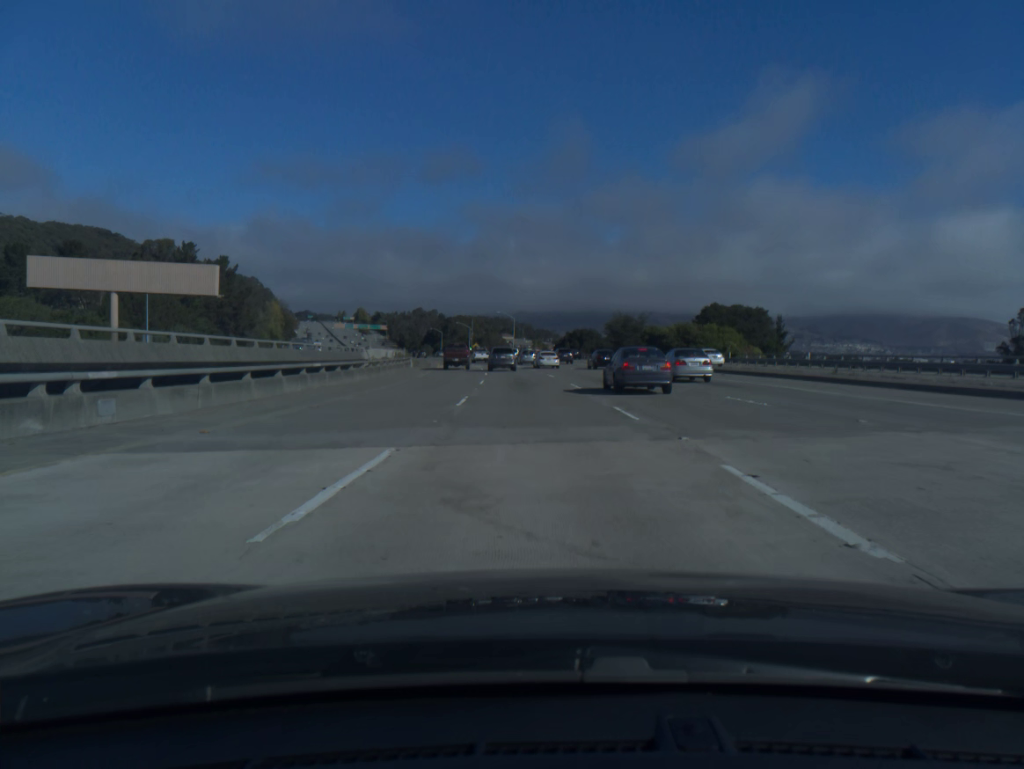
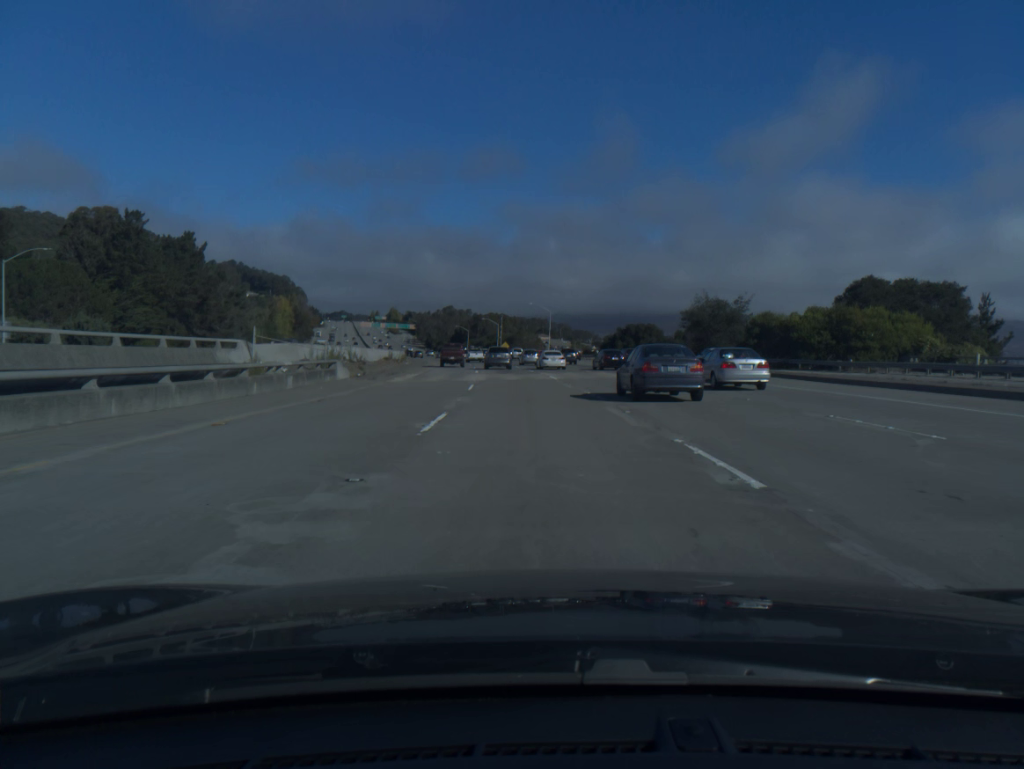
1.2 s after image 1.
(-0.8, +35.5) m; -3°
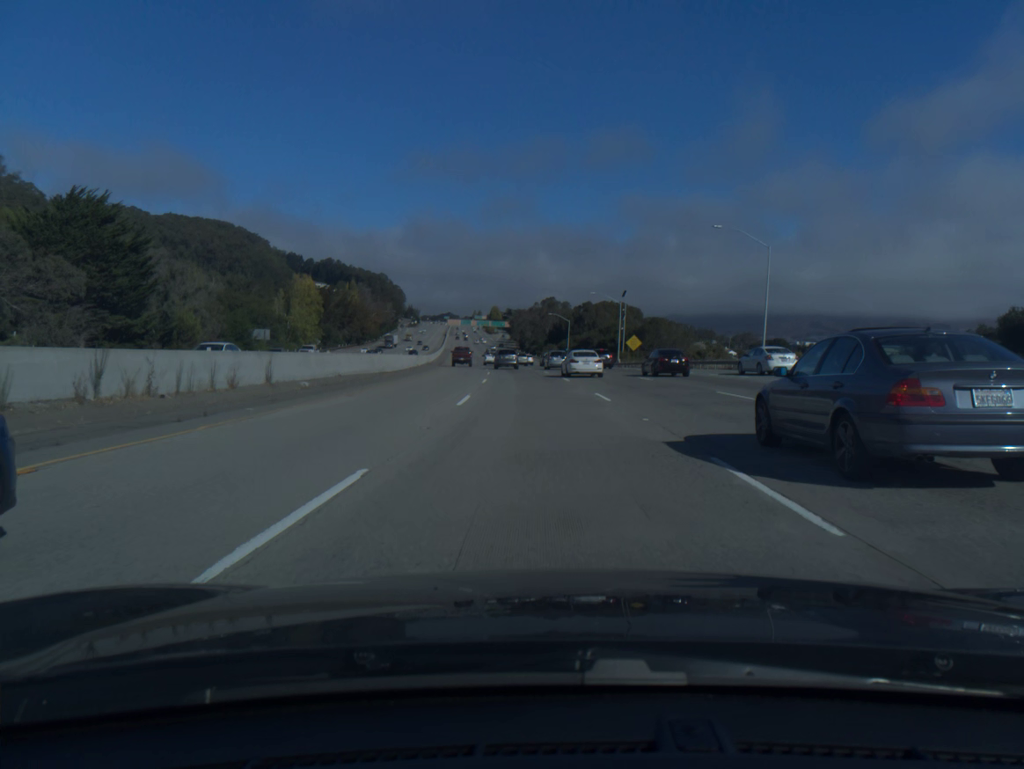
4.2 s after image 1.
(-6.2, +88.8) m; -8°
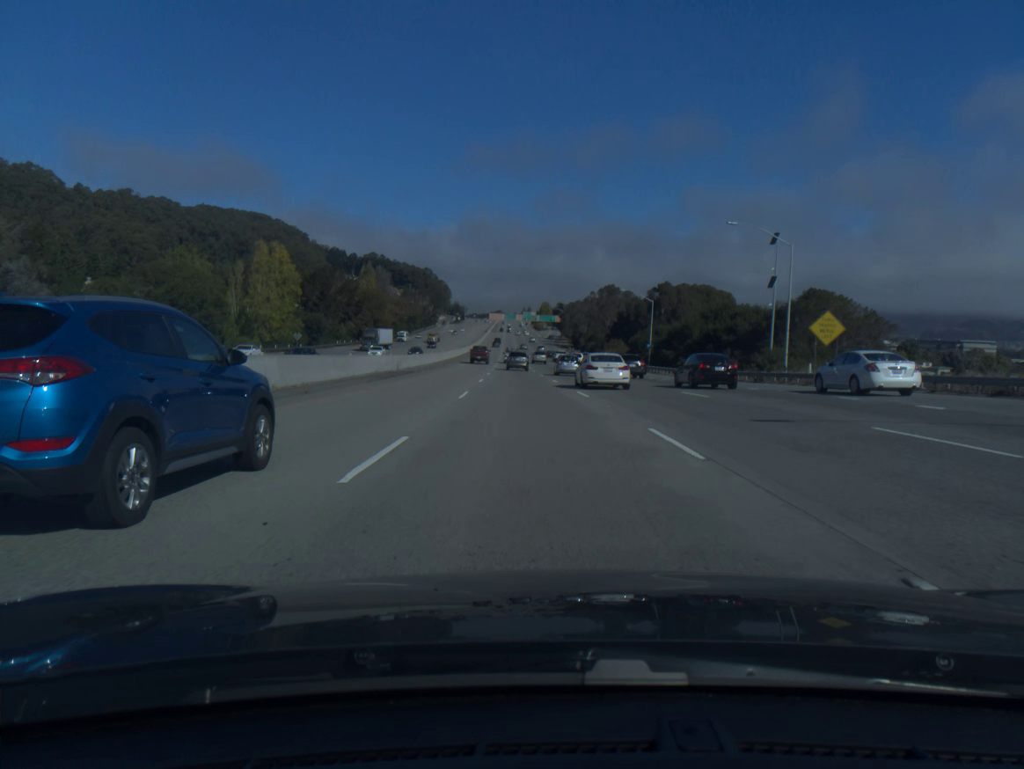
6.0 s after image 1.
(-1.8, +54.6) m; -4°
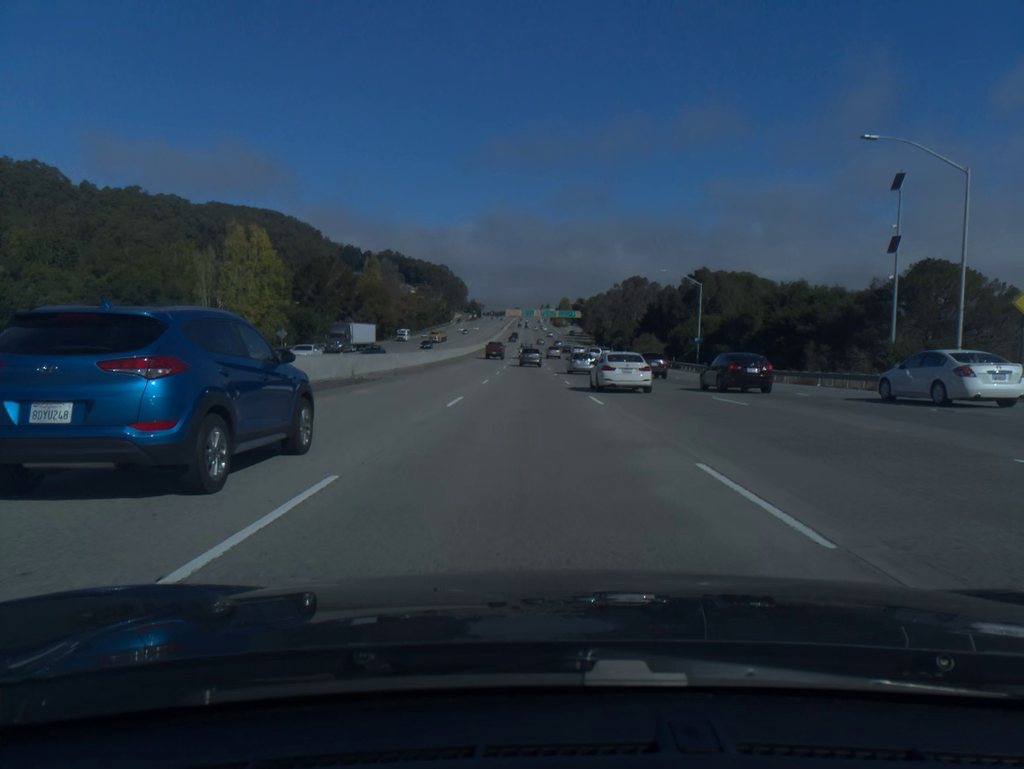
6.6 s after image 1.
(-0.2, +18.4) m; -1°
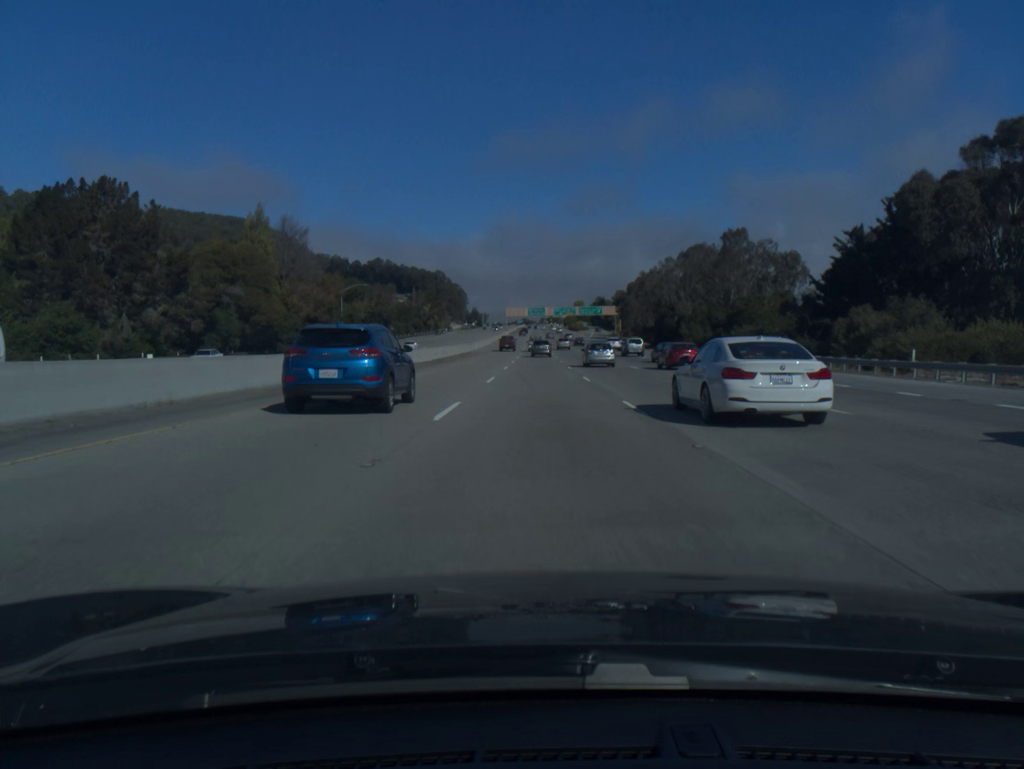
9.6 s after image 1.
(-1.9, +93.1) m; -1°
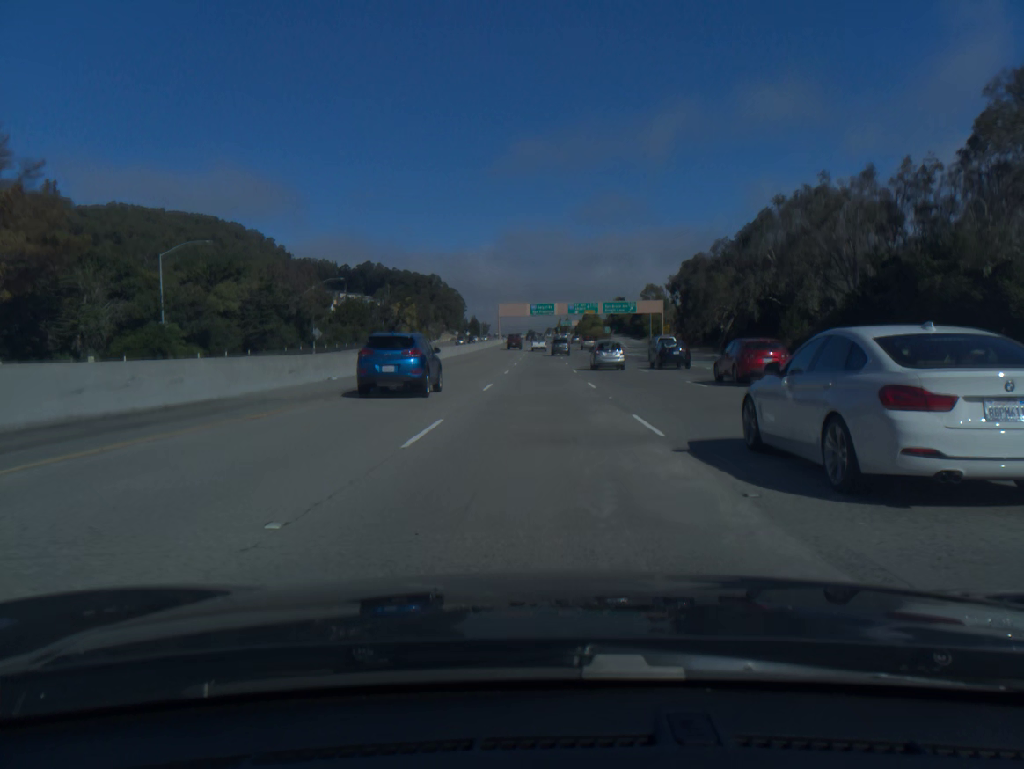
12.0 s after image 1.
(-0.2, +75.3) m; 0°
